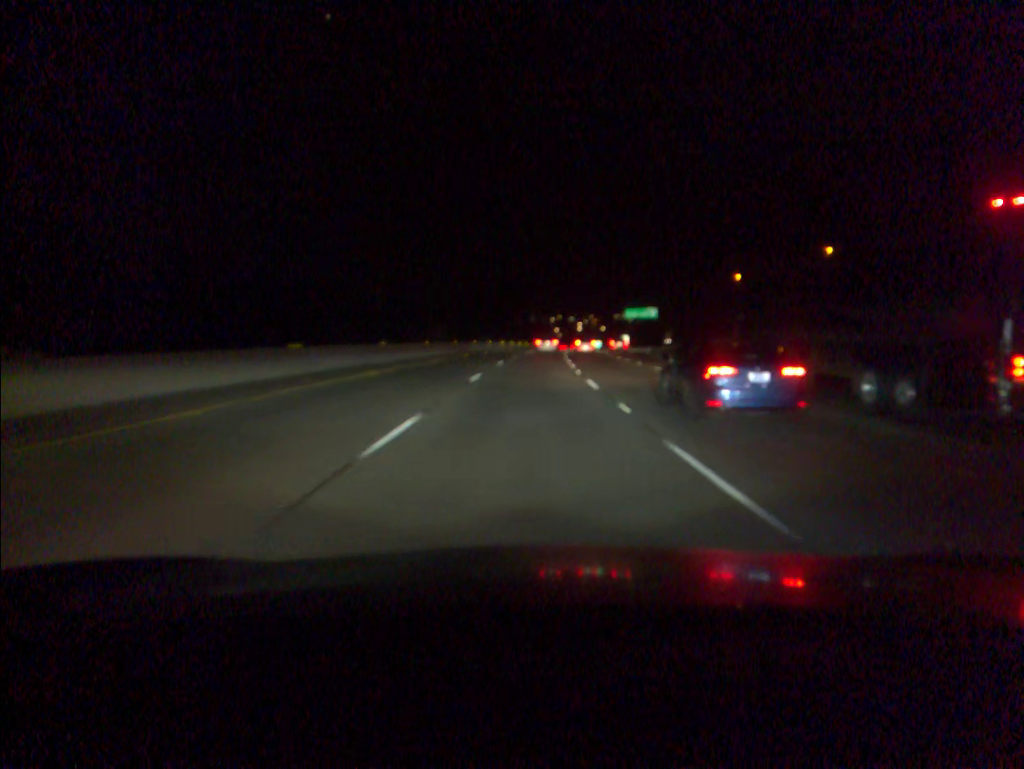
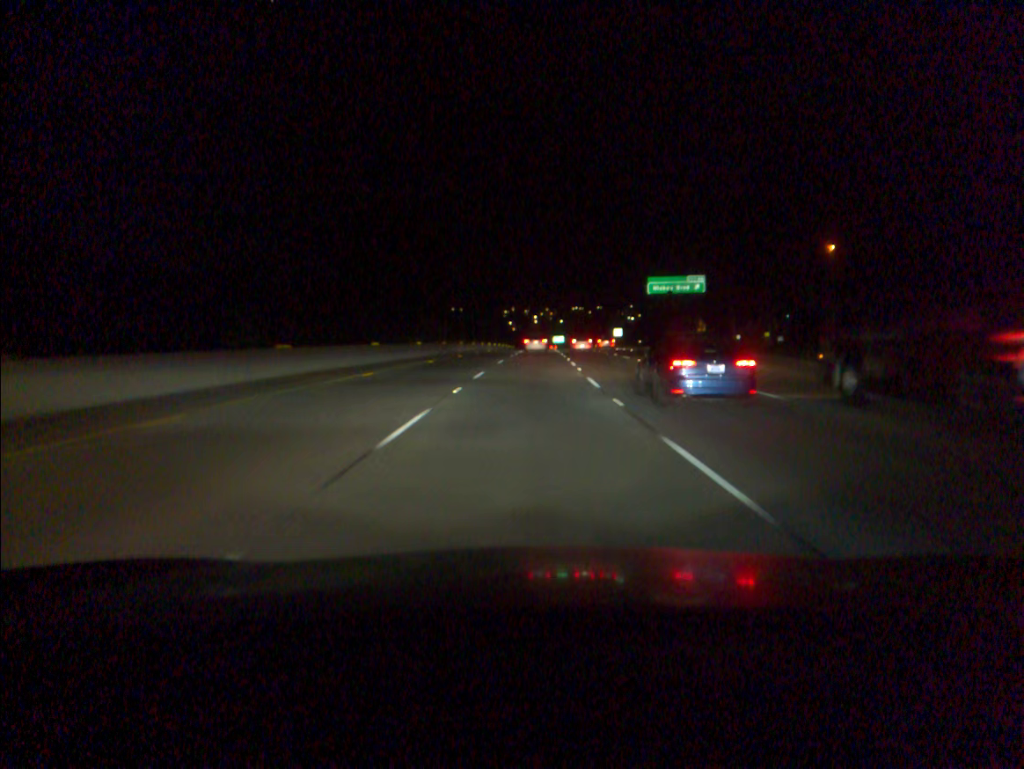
(+2.3, +73.2) m; +3°
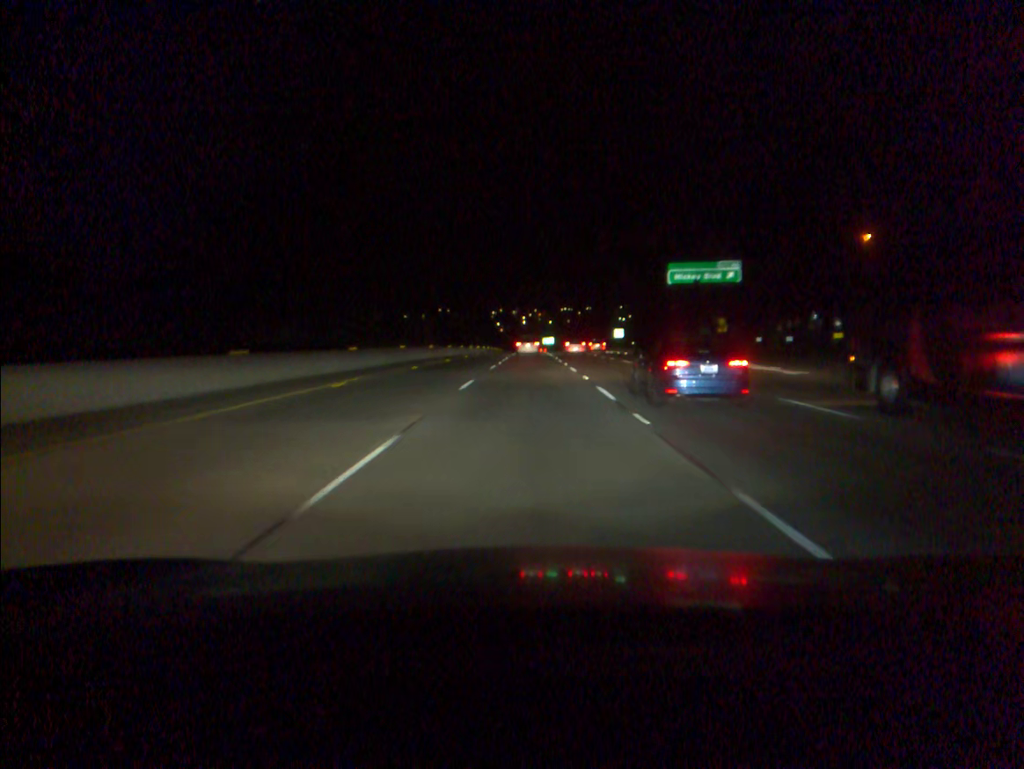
(+0.1, +18.3) m; +1°
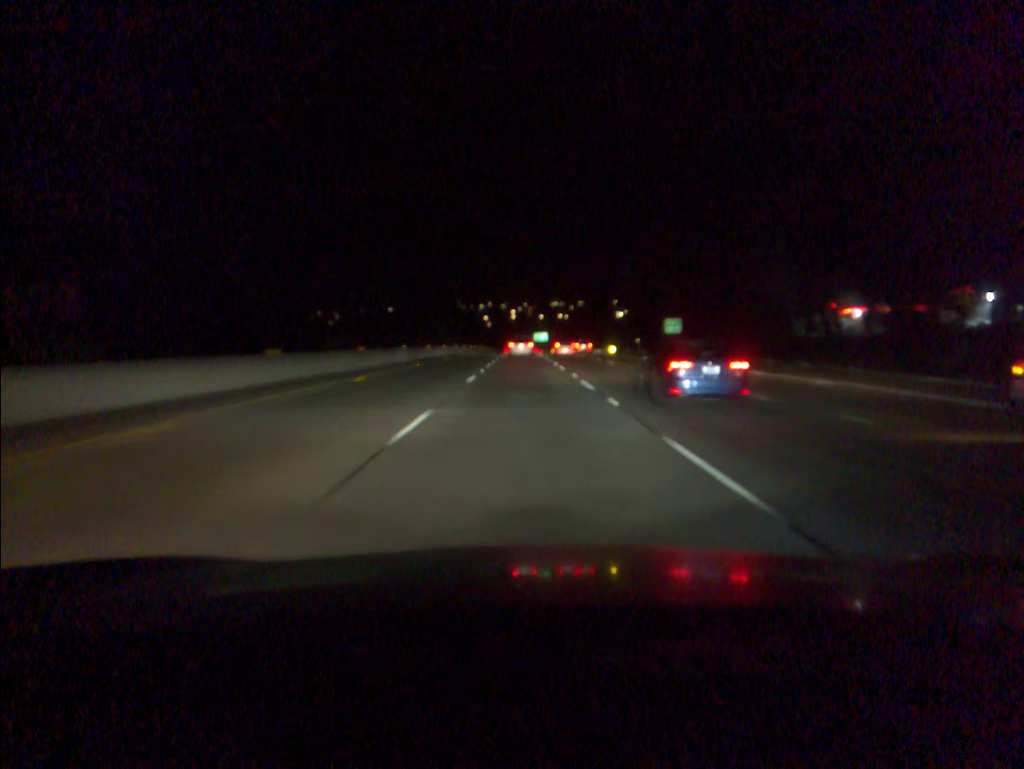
(+0.5, +54.8) m; +1°
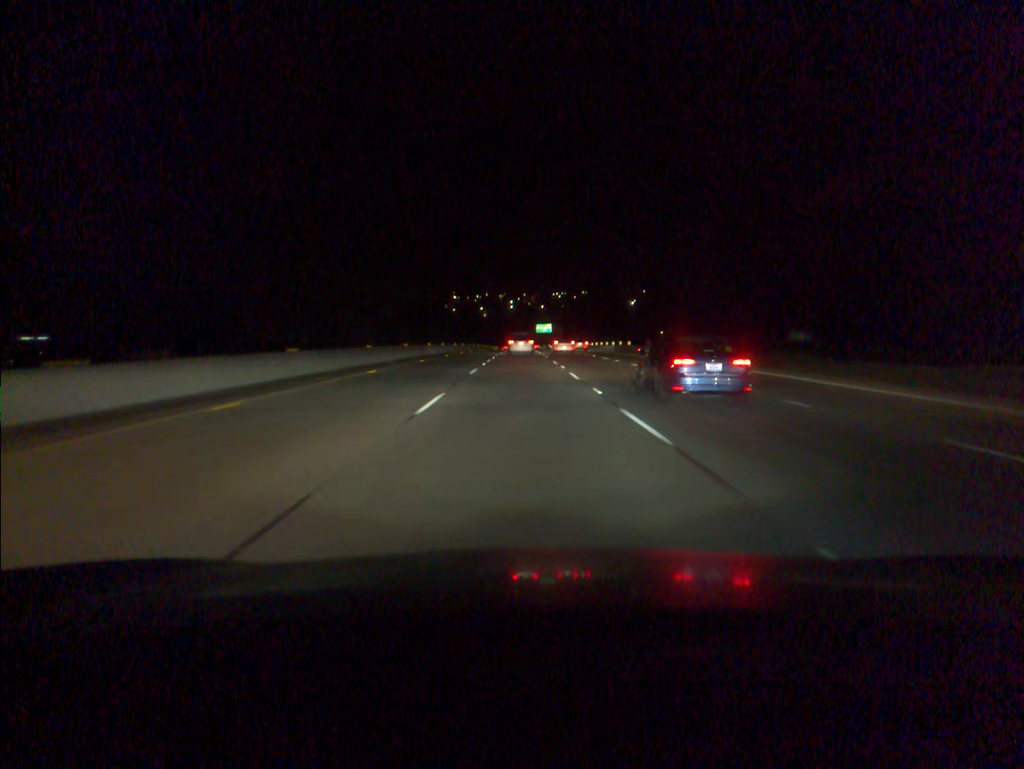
(+0.1, +55.0) m; 0°
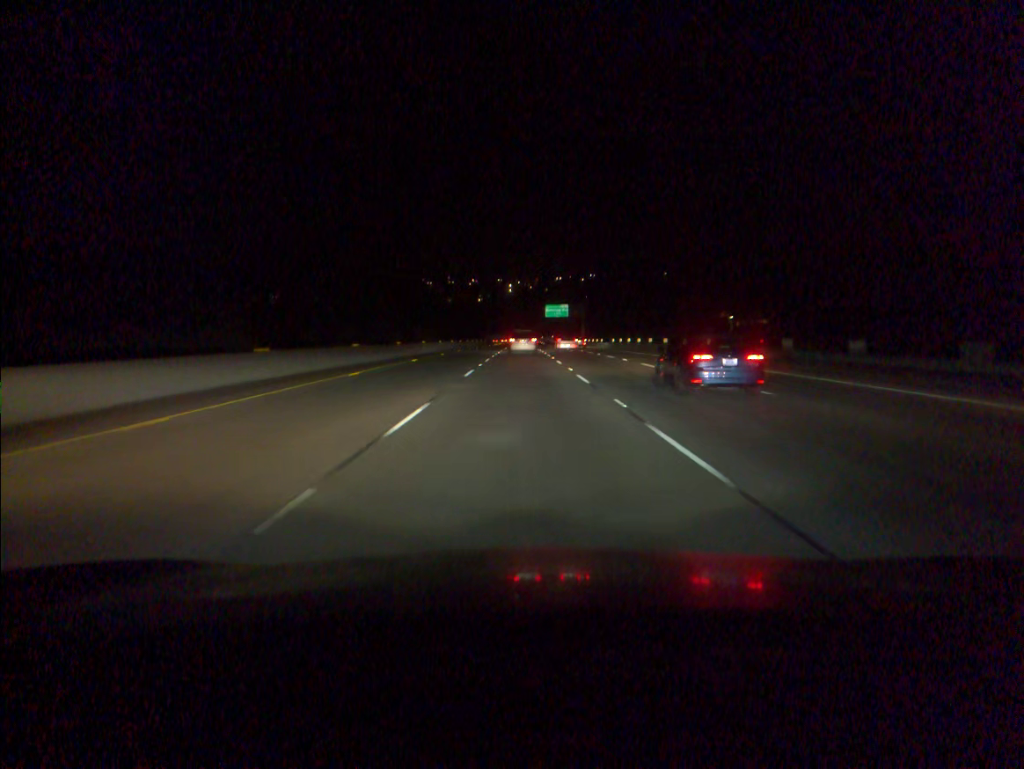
(-0.1, +90.8) m; 0°
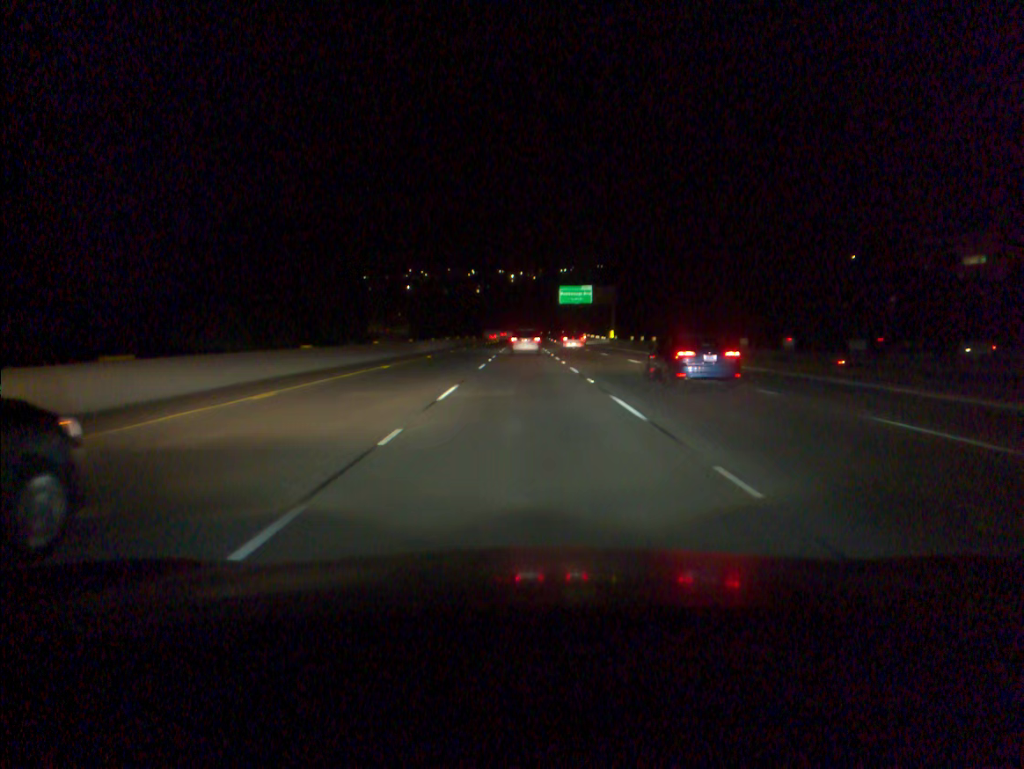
(-0.1, +53.3) m; 0°
